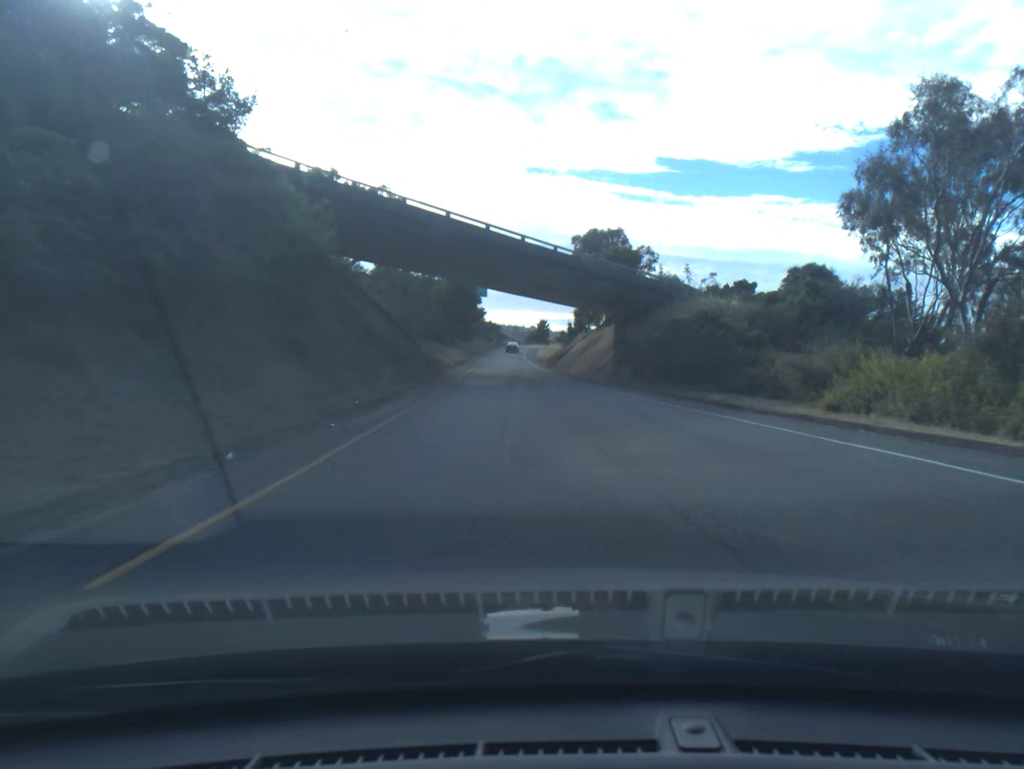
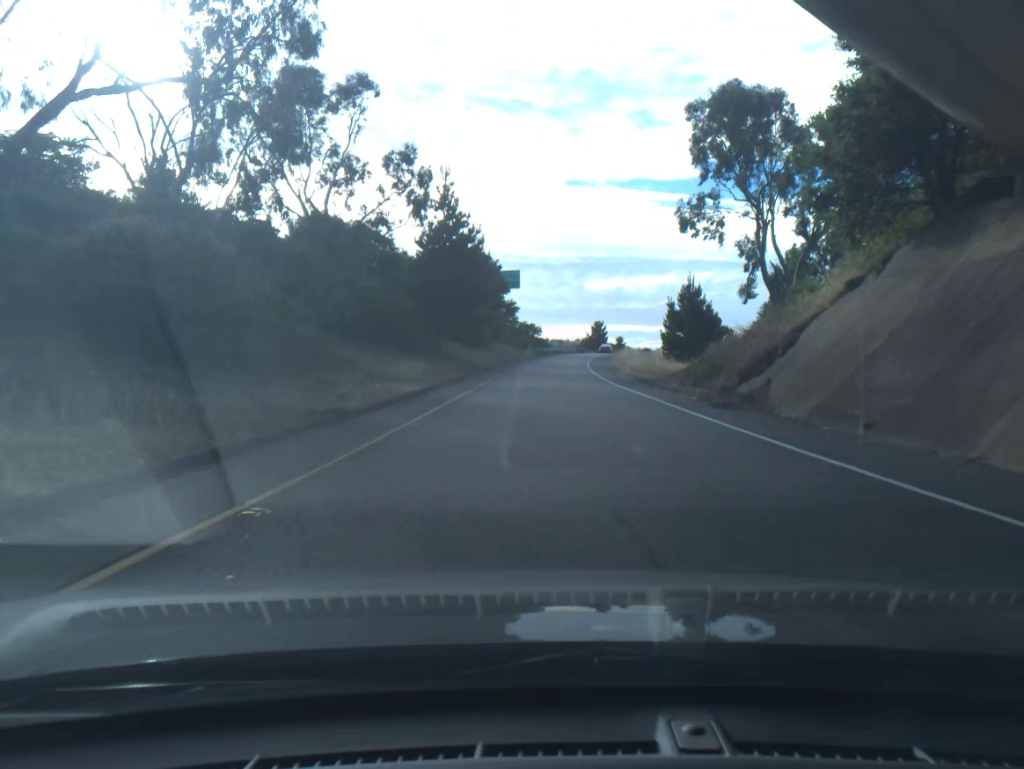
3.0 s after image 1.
(-2.4, +54.1) m; -3°
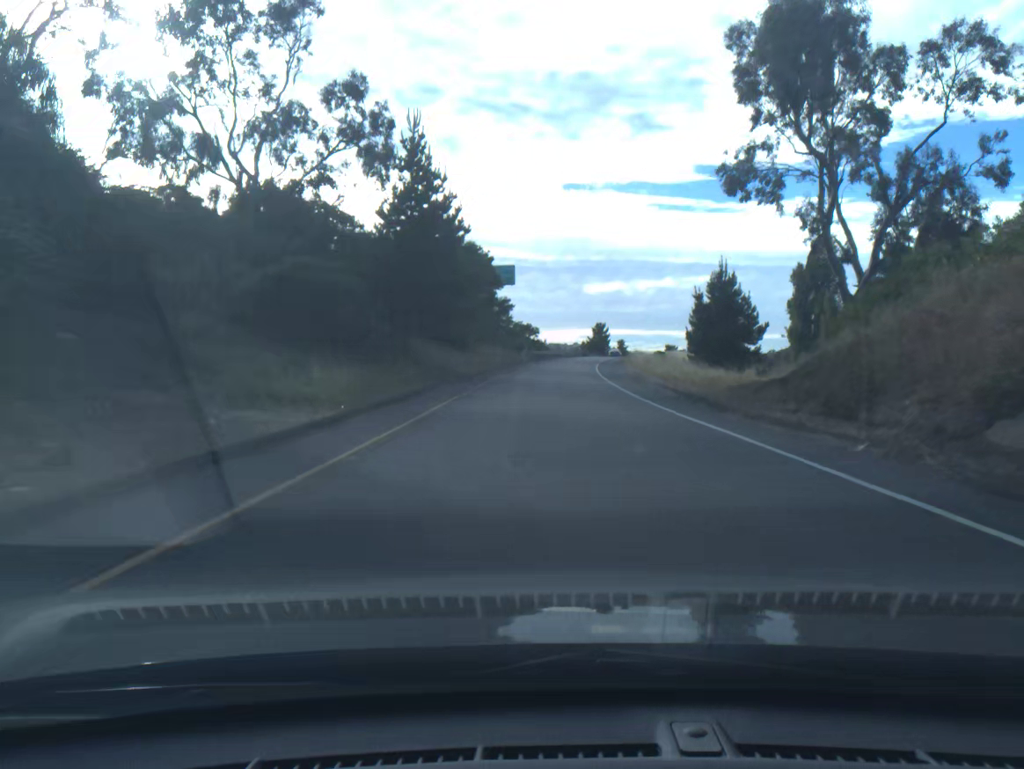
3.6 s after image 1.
(0.0, +11.3) m; 0°
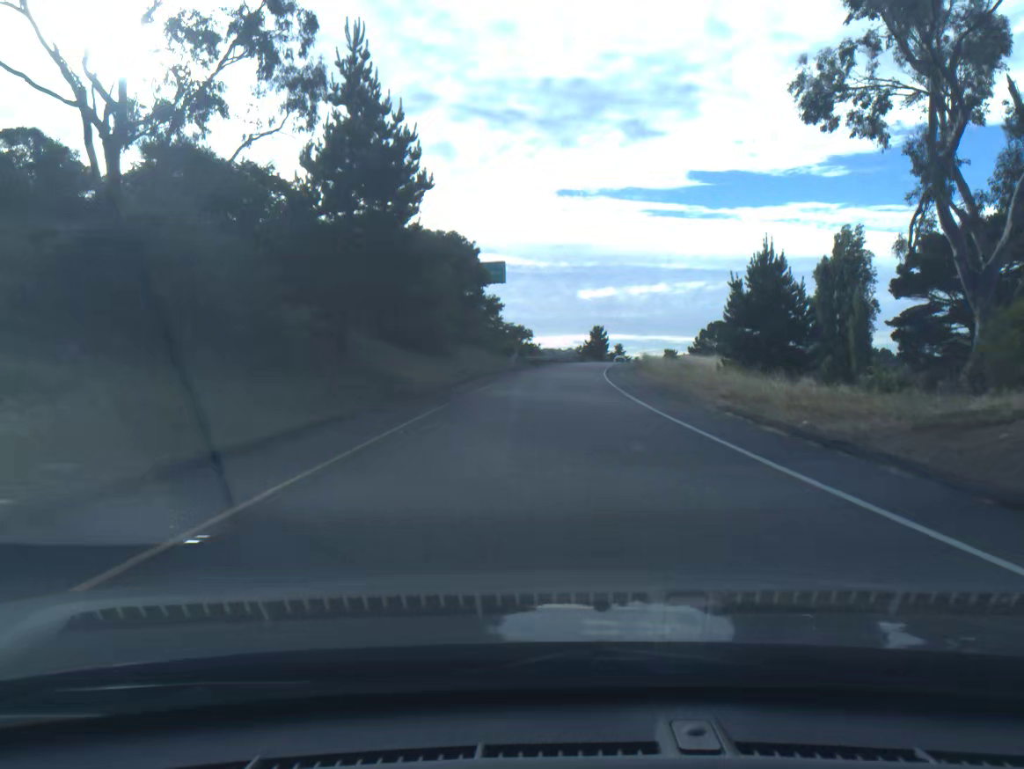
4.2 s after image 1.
(0.0, +11.2) m; 0°
